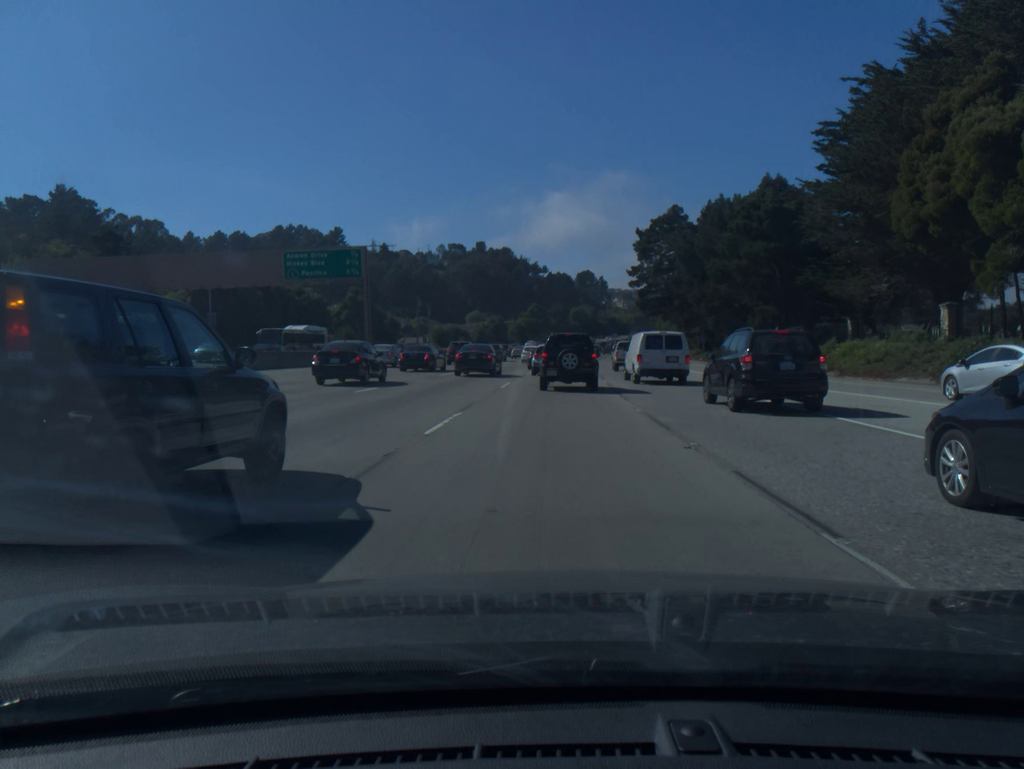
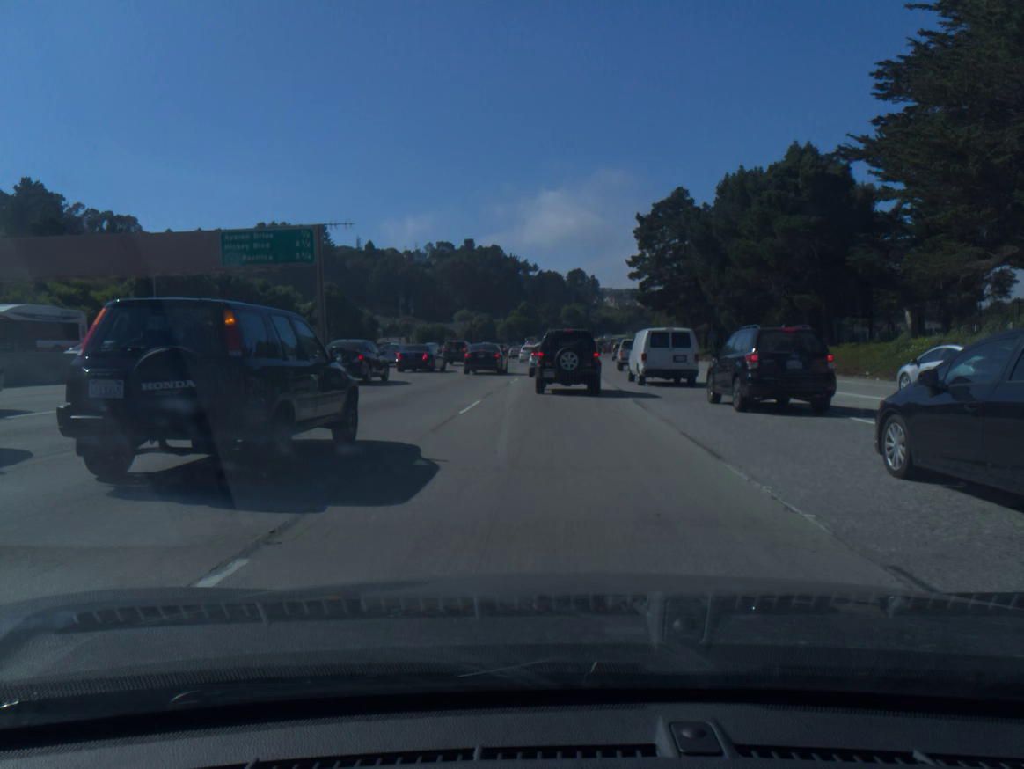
(0.0, +11.1) m; +1°
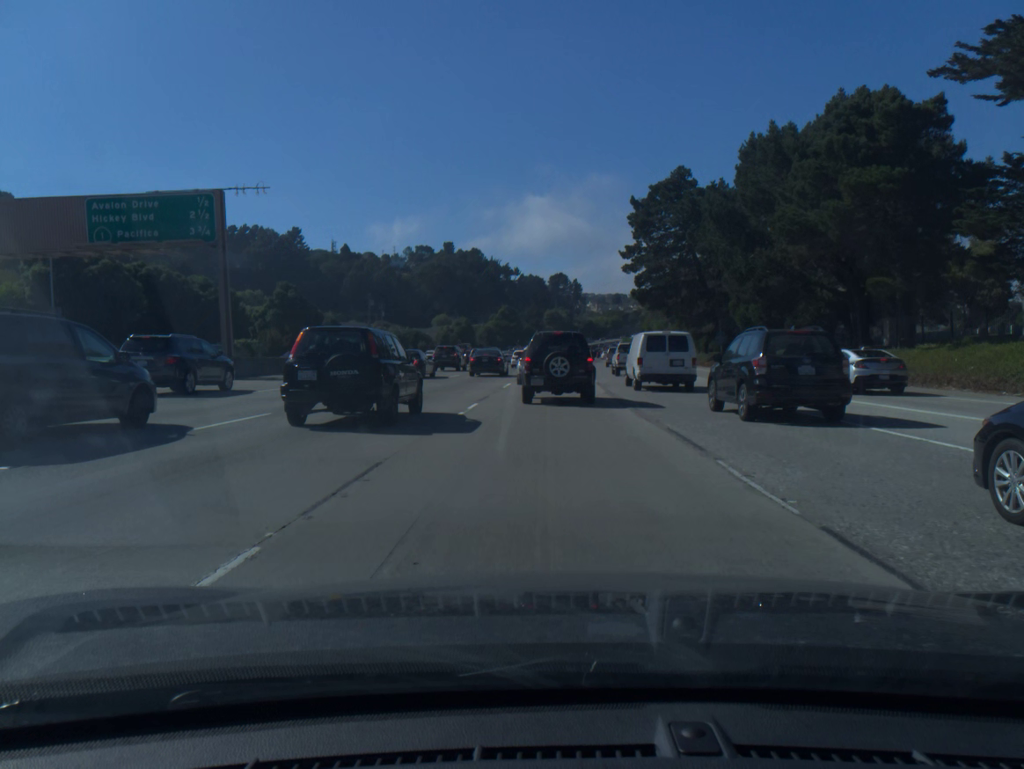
(+0.1, +13.9) m; +1°
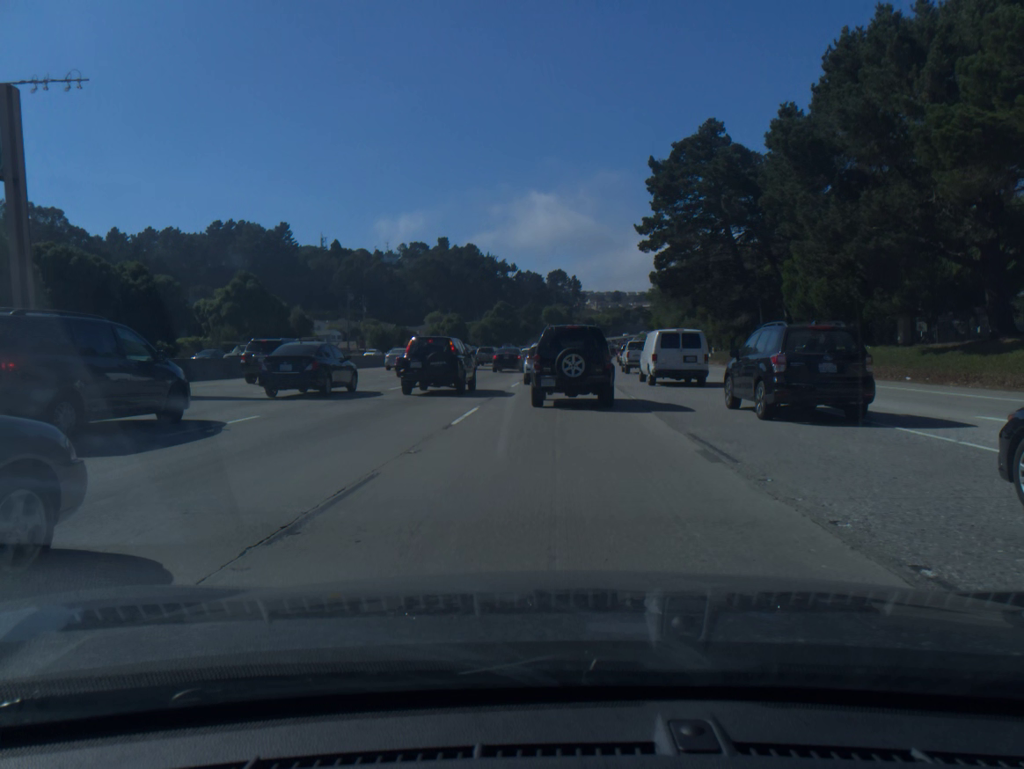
(0.0, +15.8) m; 0°
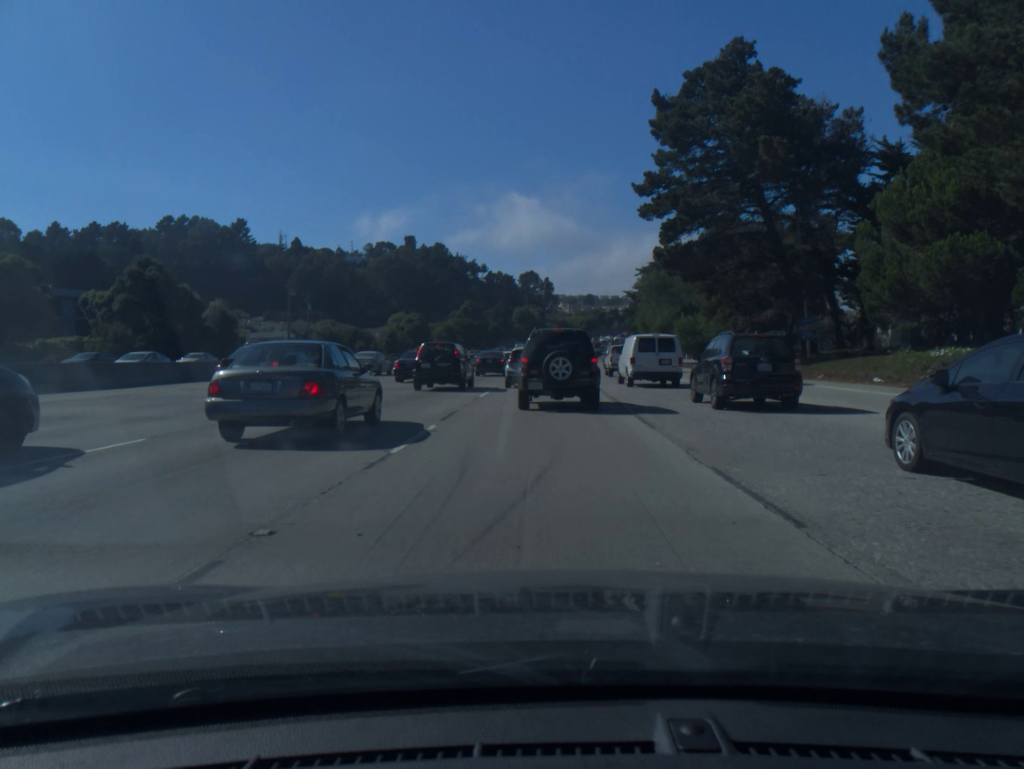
(+0.5, +18.0) m; +2°
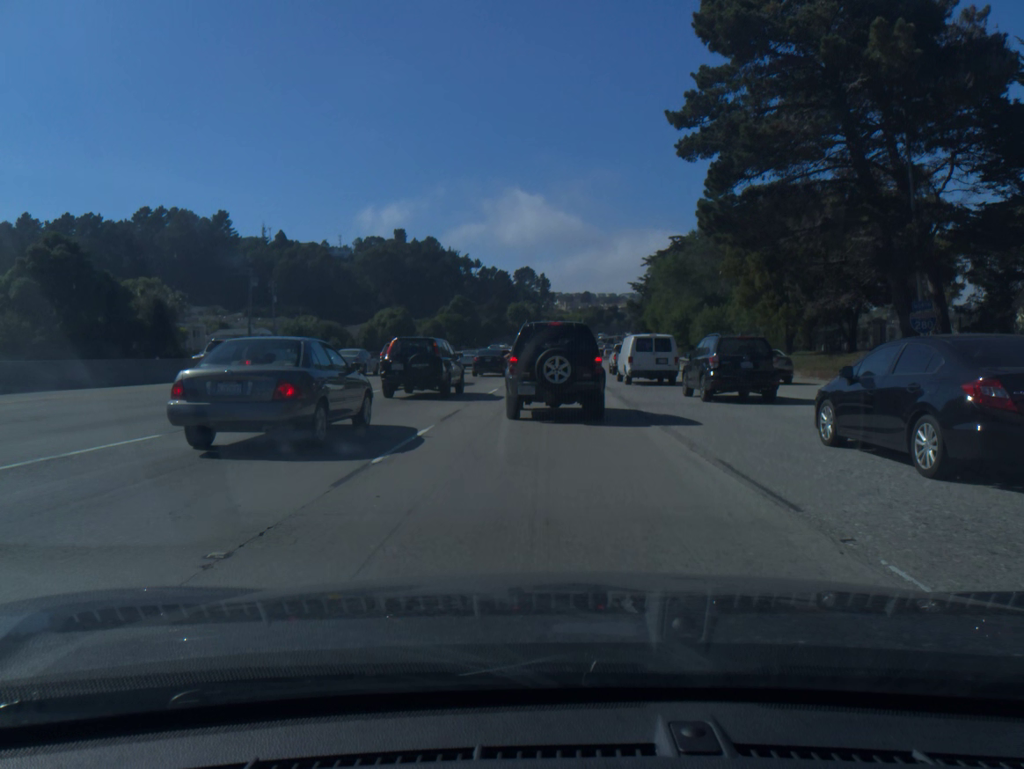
(0.0, +14.3) m; 0°
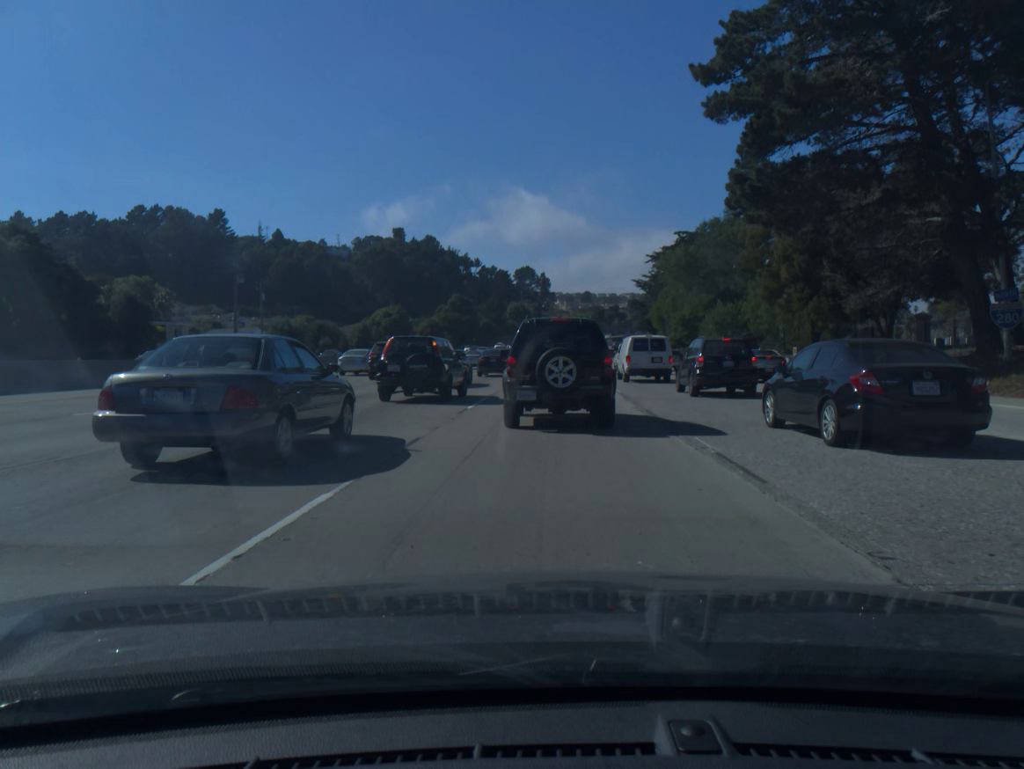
(0.0, +5.8) m; 0°
